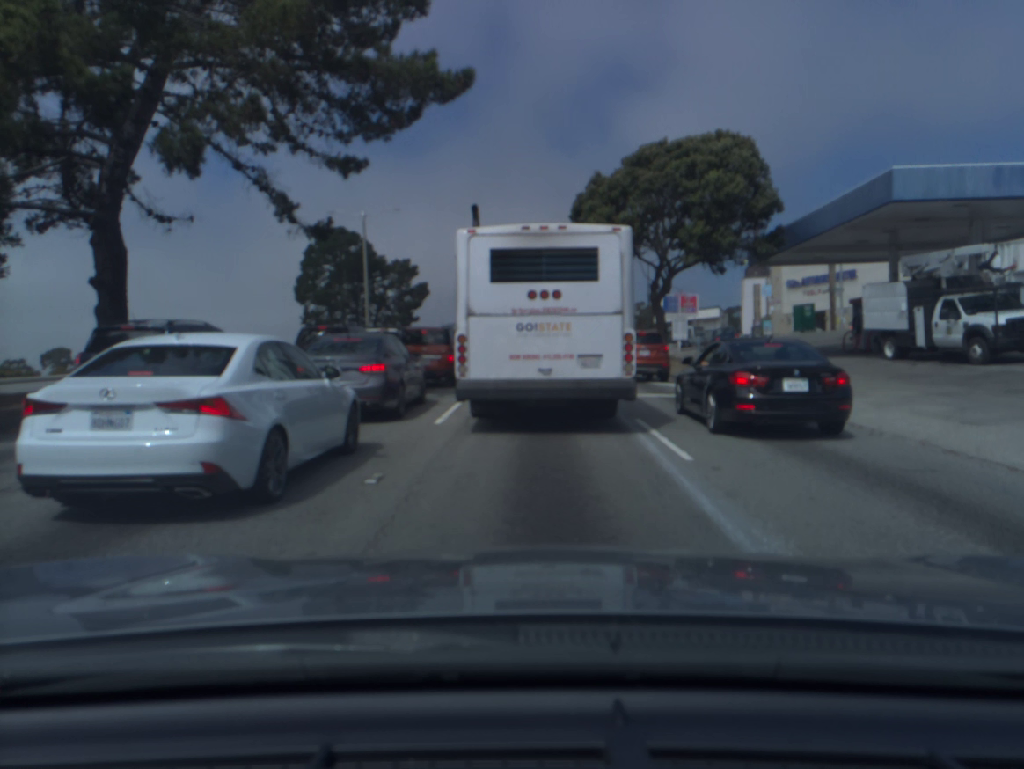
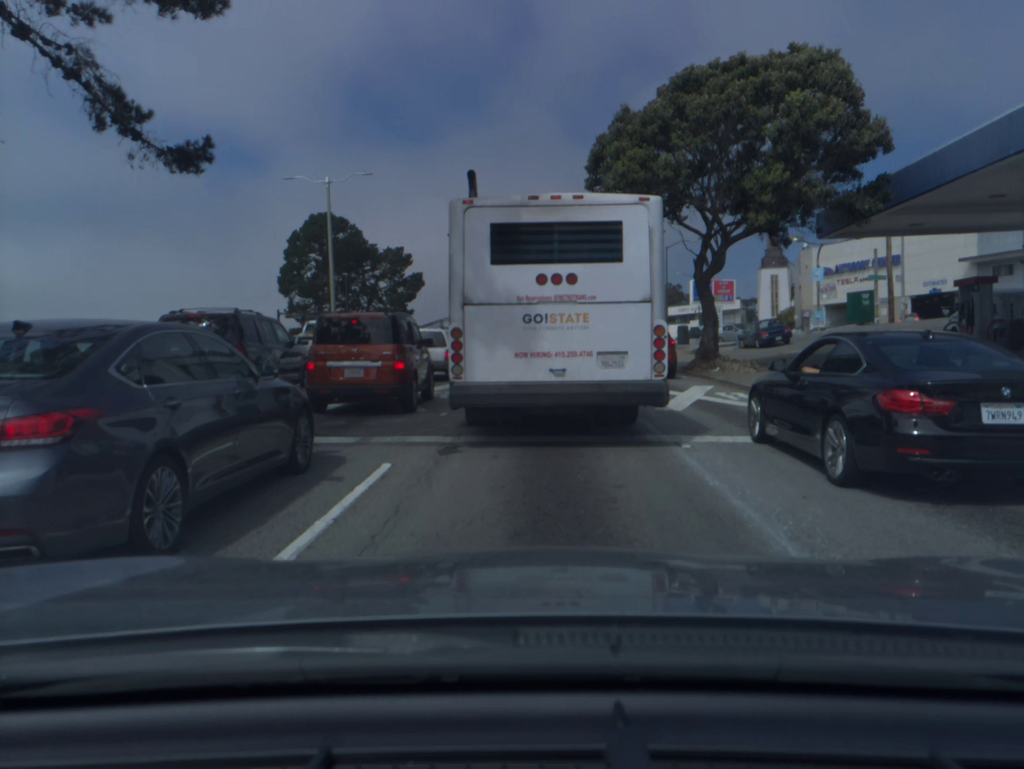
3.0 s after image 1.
(0.0, +8.8) m; -1°
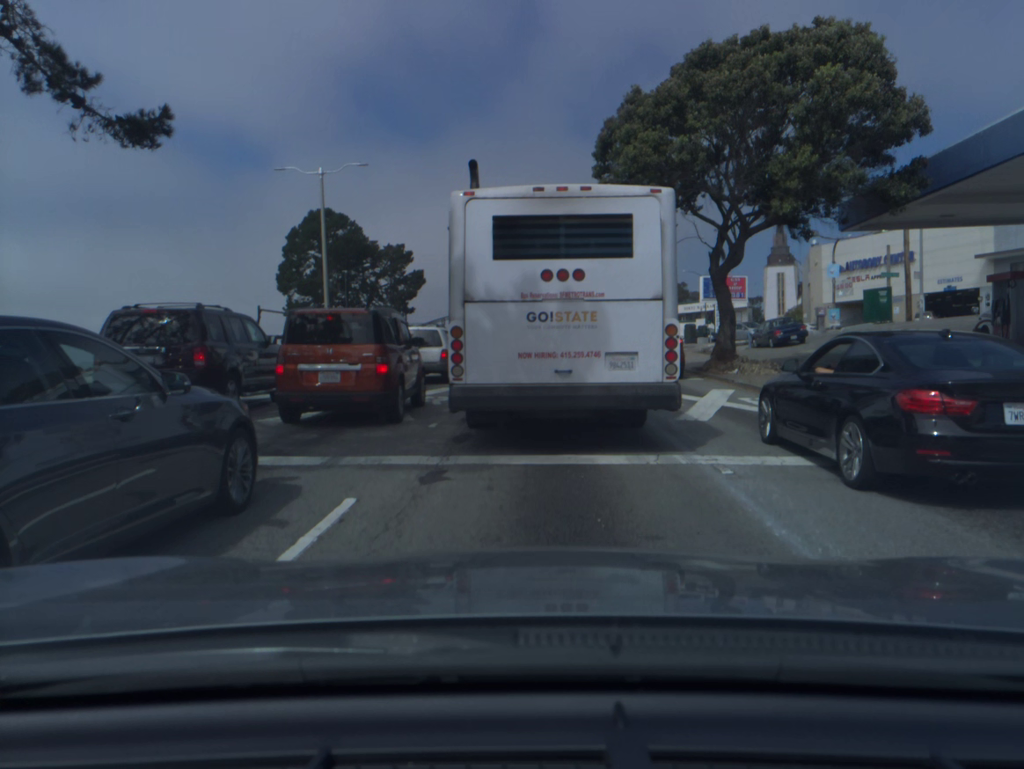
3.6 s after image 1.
(0.0, +1.8) m; 0°
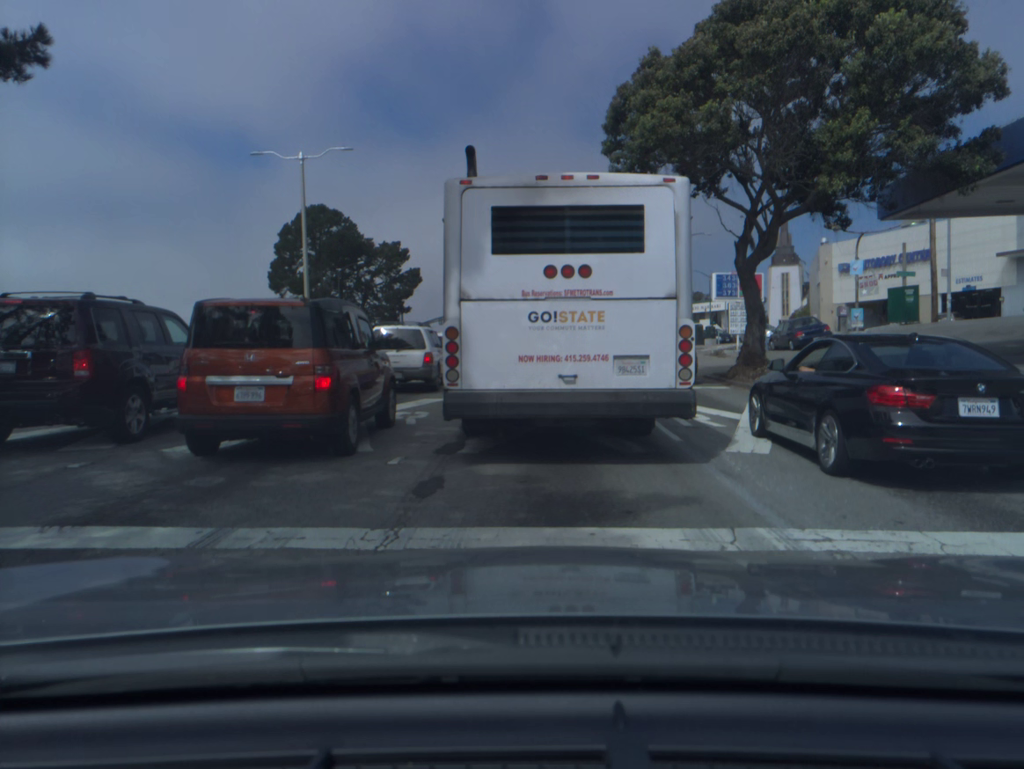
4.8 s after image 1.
(0.0, +3.2) m; 0°
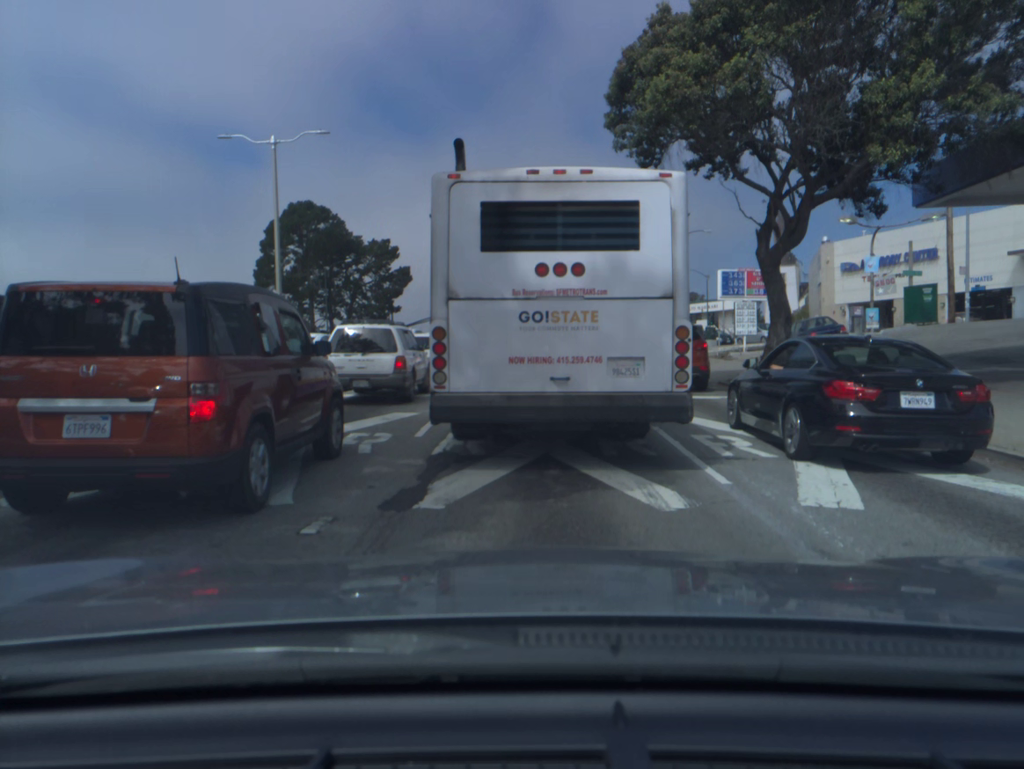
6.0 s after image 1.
(0.0, +2.8) m; +1°
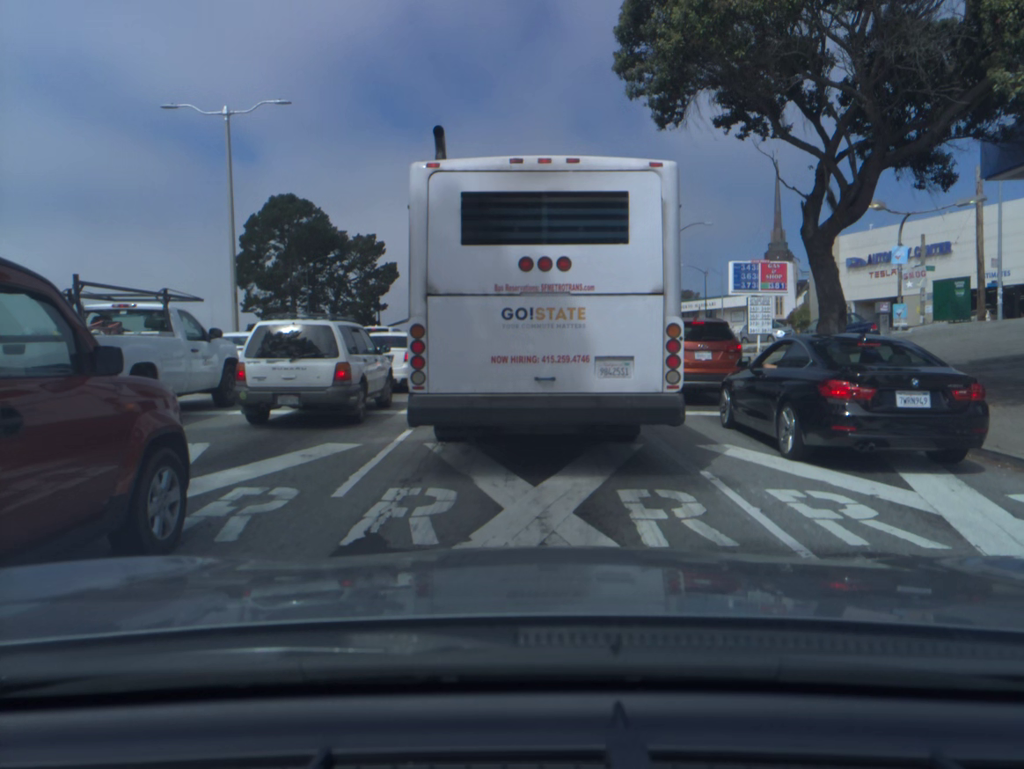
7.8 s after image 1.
(0.0, +3.8) m; +2°
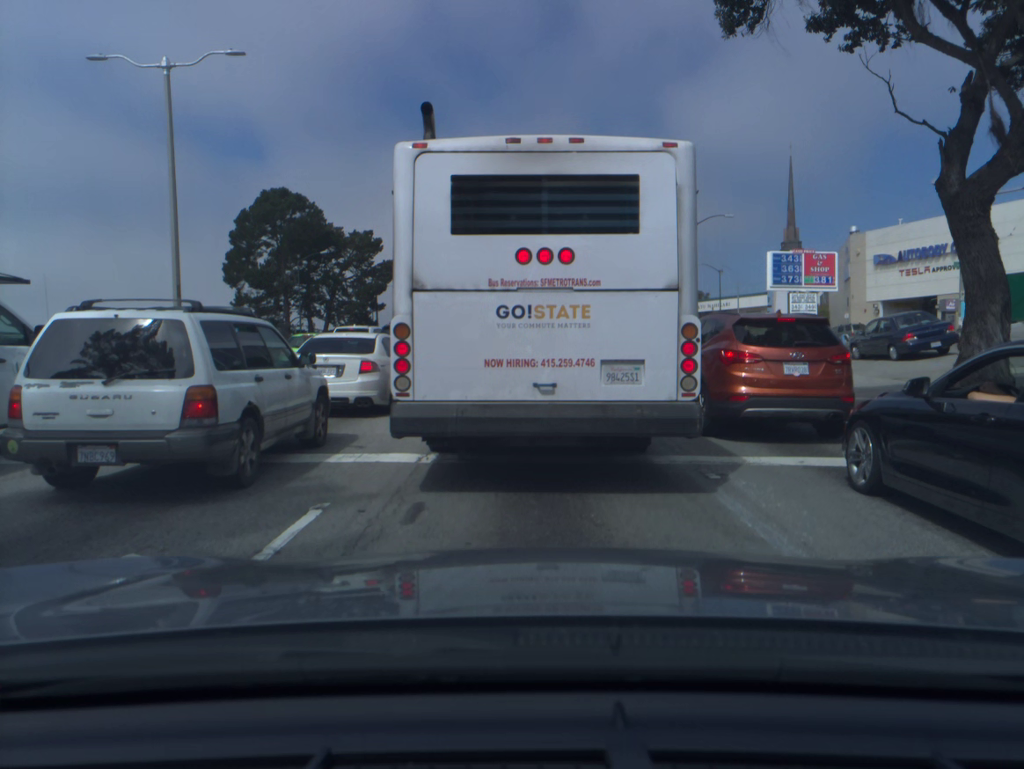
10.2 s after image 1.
(-0.1, +4.9) m; -1°
